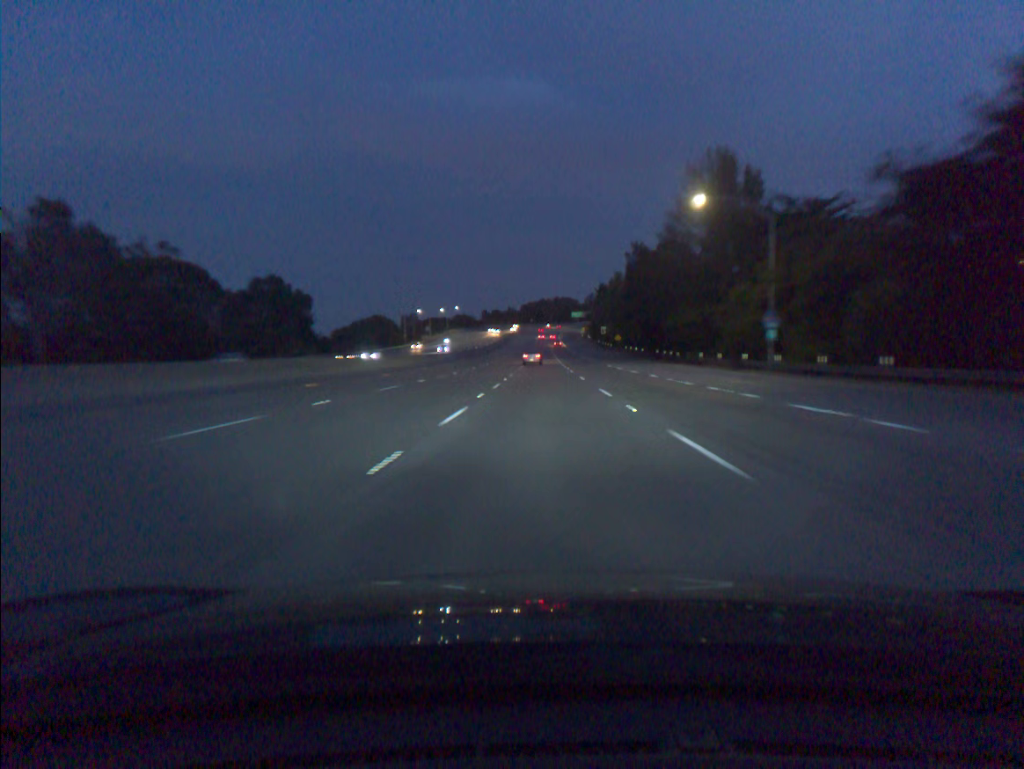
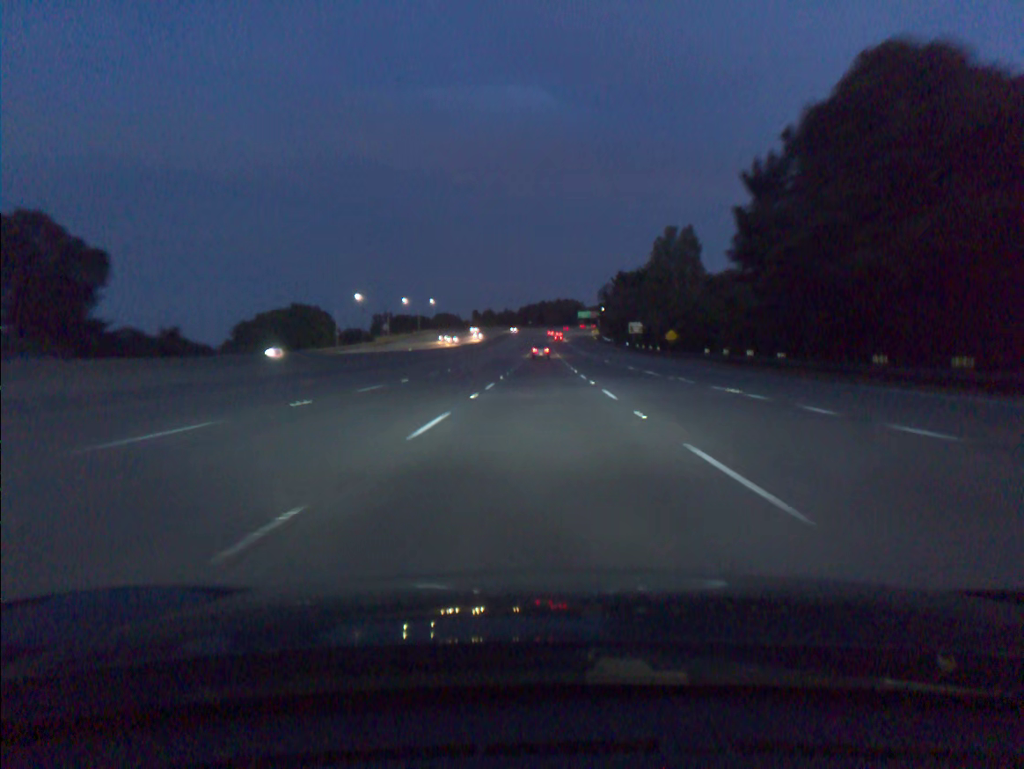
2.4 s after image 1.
(+0.1, +73.3) m; 0°
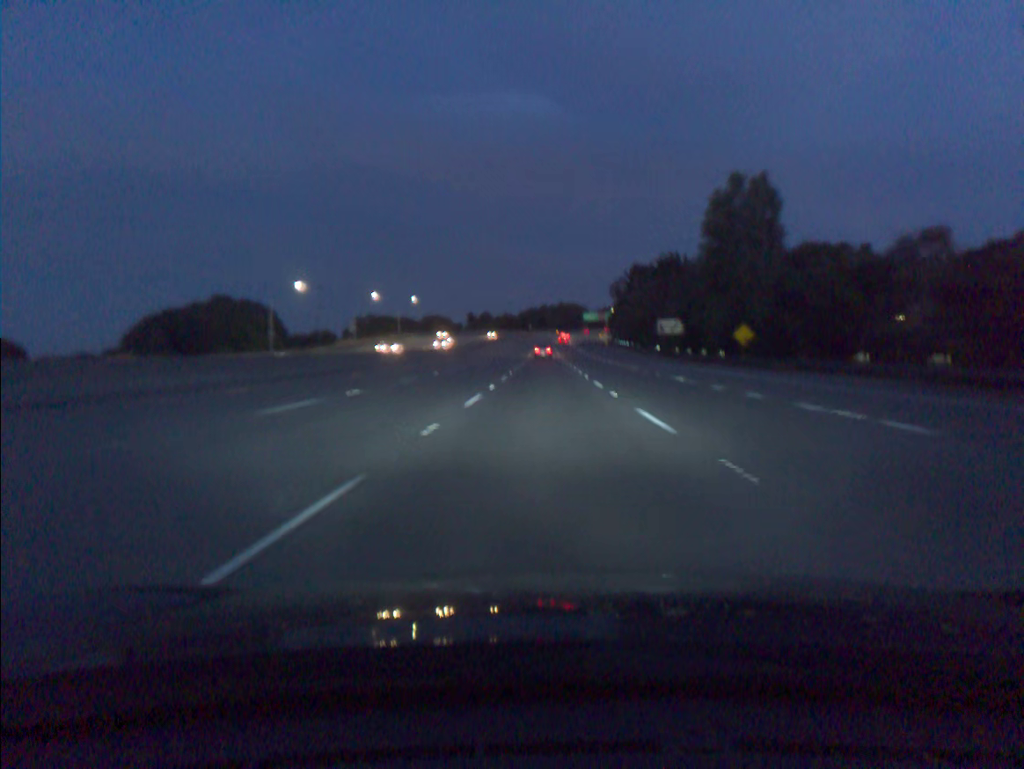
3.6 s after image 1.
(0.0, +36.6) m; 0°
